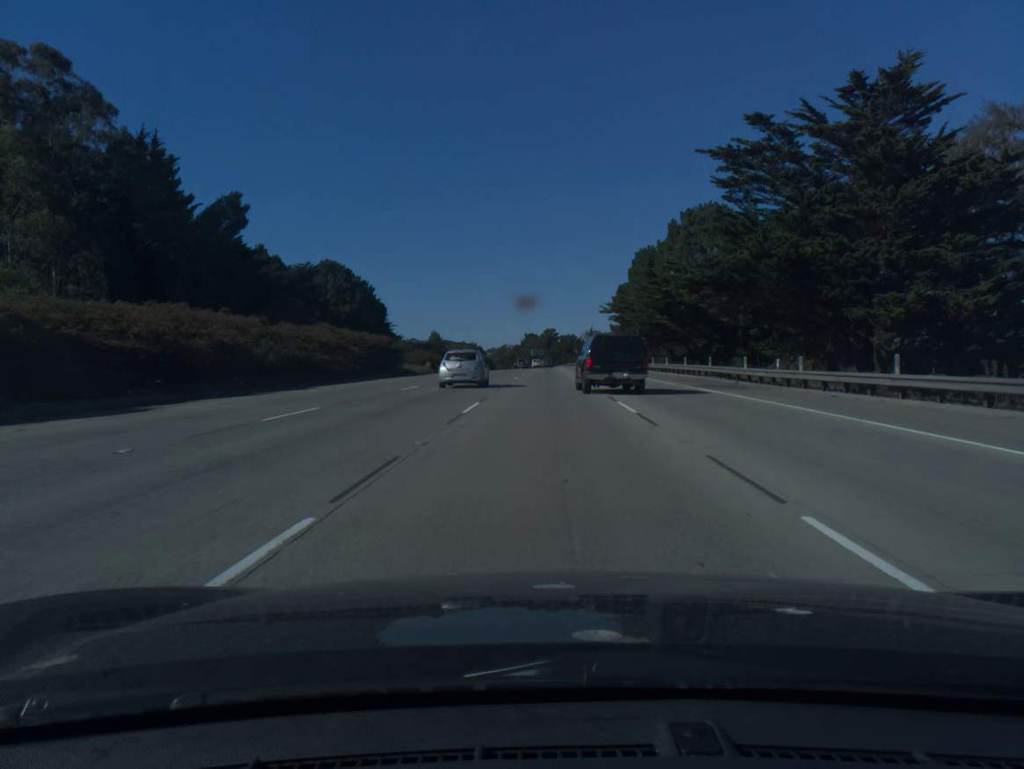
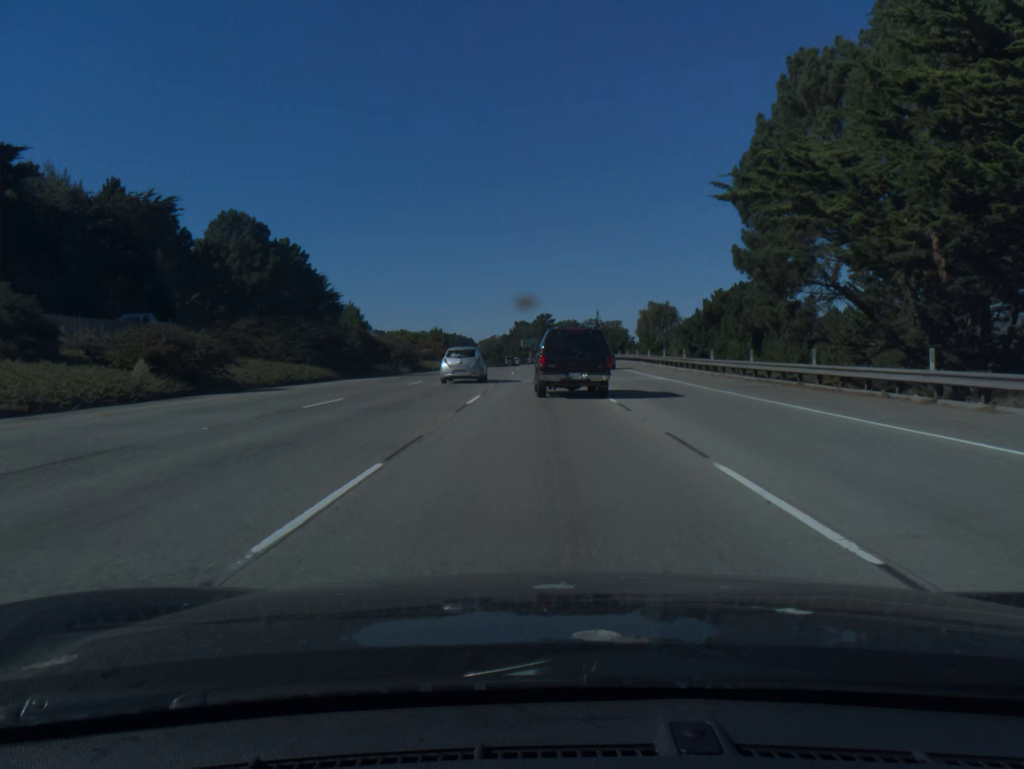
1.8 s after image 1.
(+0.2, +55.6) m; 0°
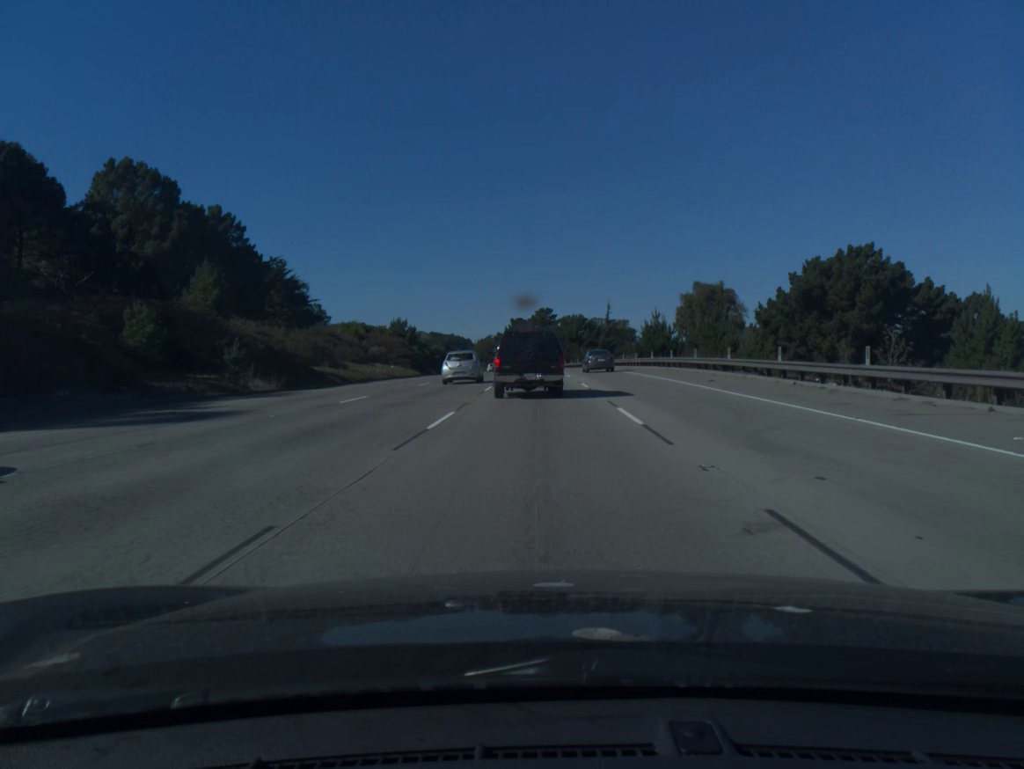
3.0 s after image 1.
(0.0, +35.1) m; 0°
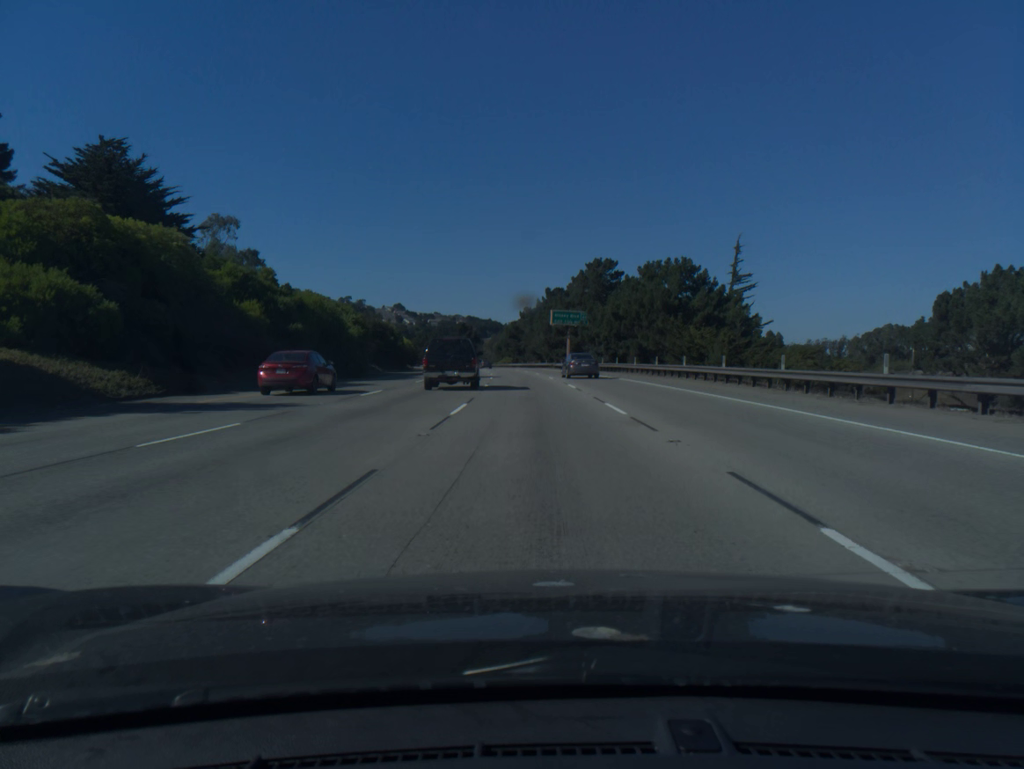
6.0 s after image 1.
(-1.5, +85.0) m; -3°
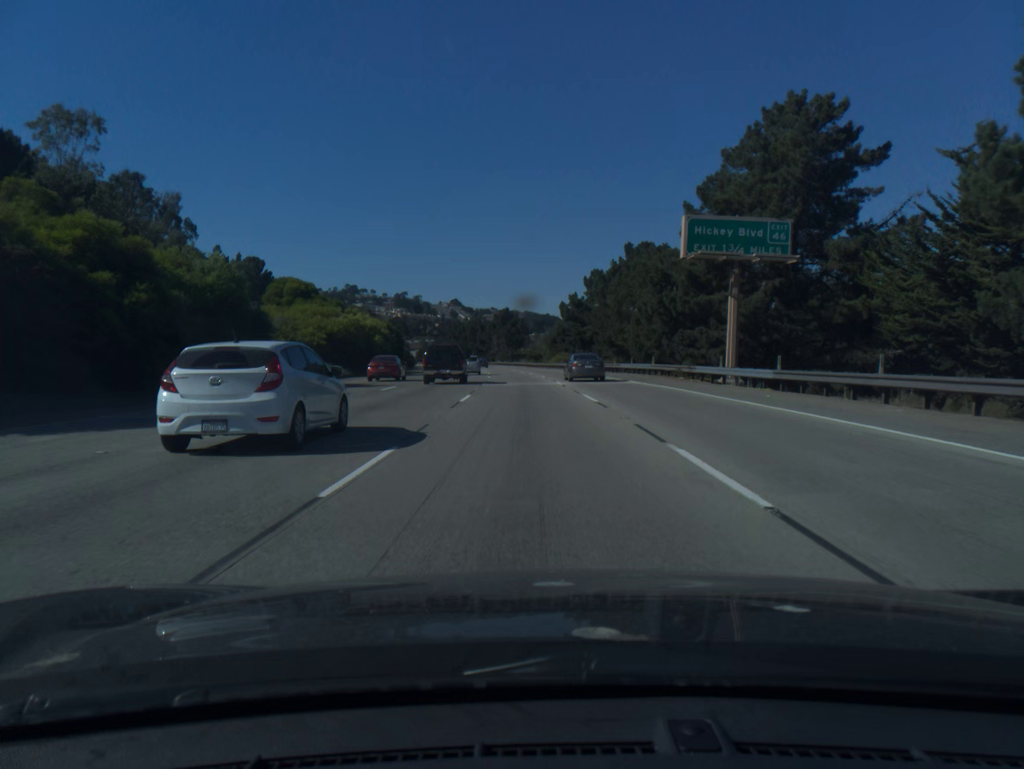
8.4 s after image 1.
(-2.5, +68.1) m; -4°
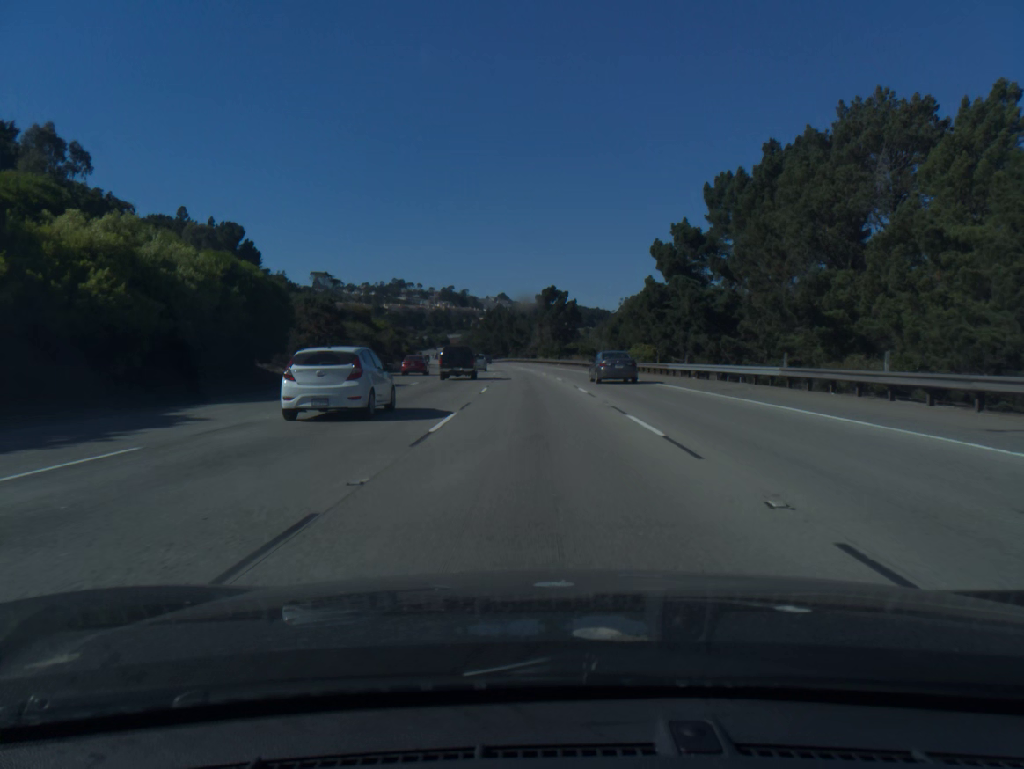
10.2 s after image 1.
(-1.7, +52.6) m; -3°
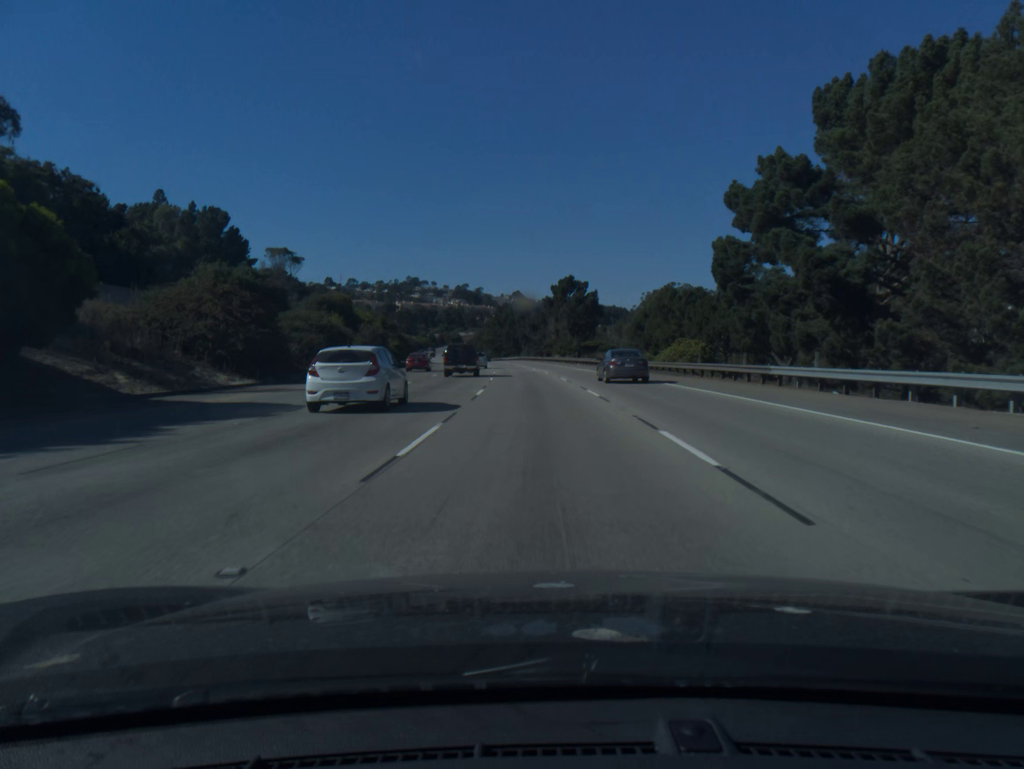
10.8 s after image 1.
(-0.2, +17.9) m; -1°
